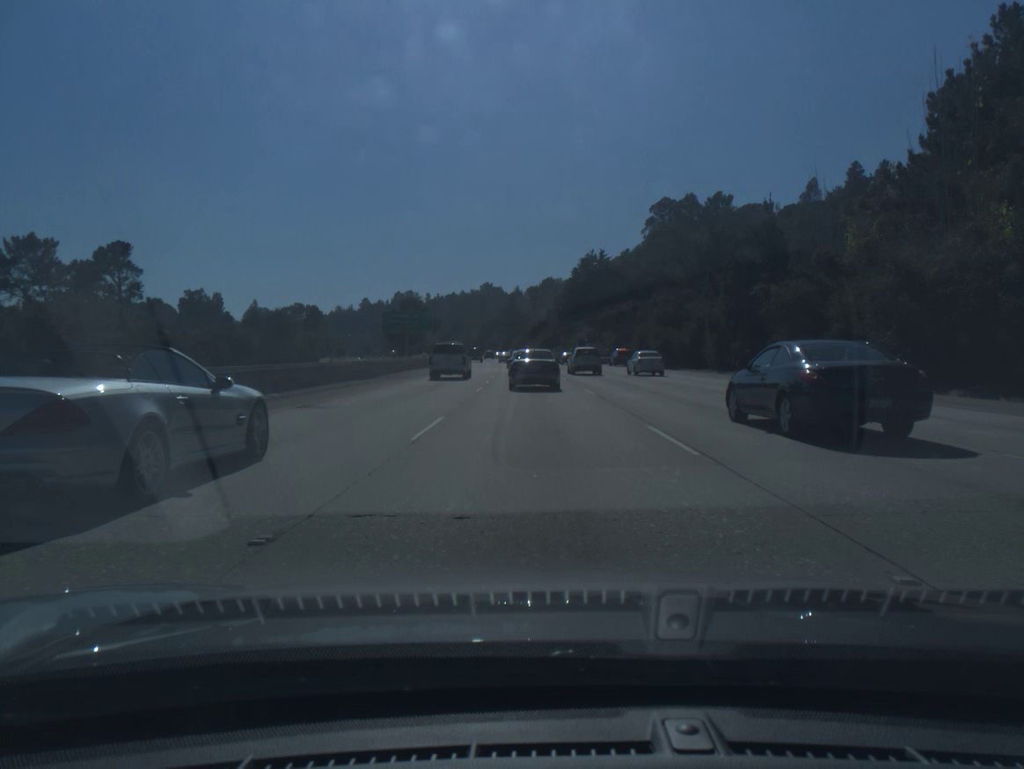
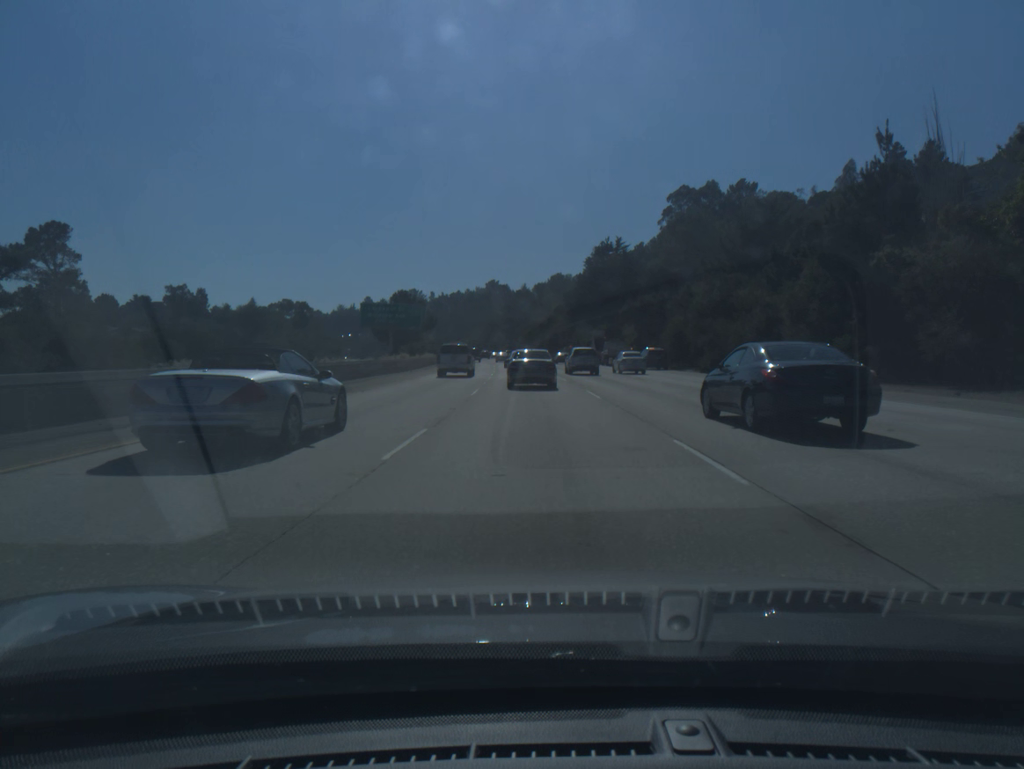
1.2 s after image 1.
(-0.1, +16.7) m; 0°
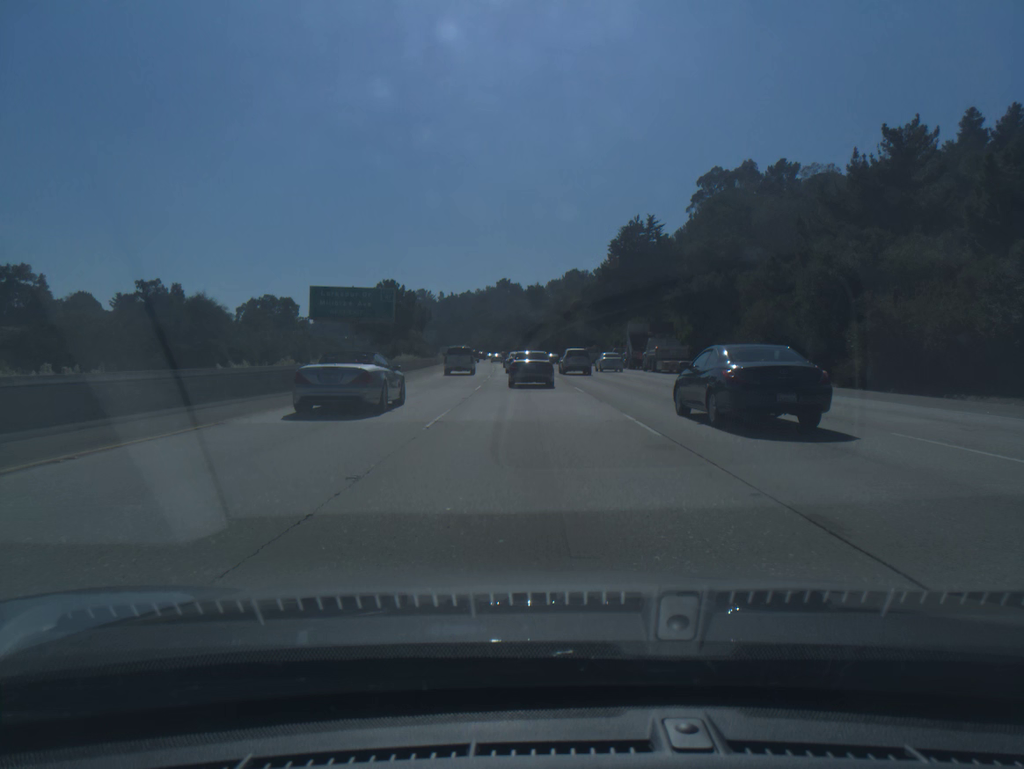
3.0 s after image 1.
(-0.2, +24.7) m; -1°
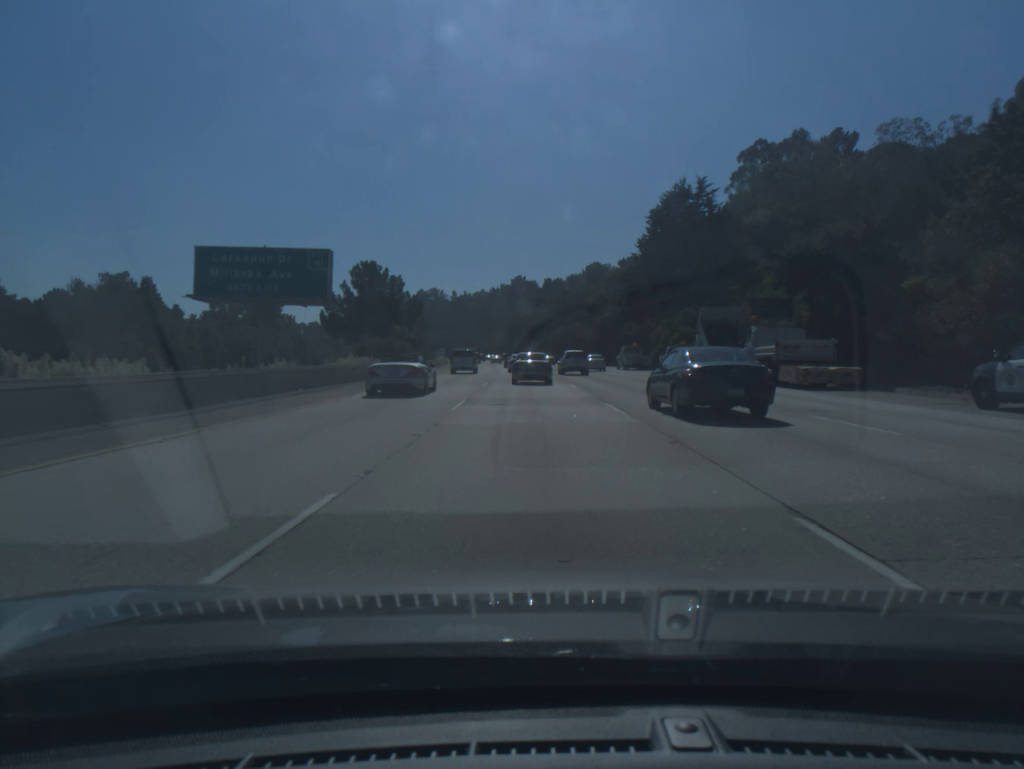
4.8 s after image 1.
(-0.3, +24.9) m; -1°
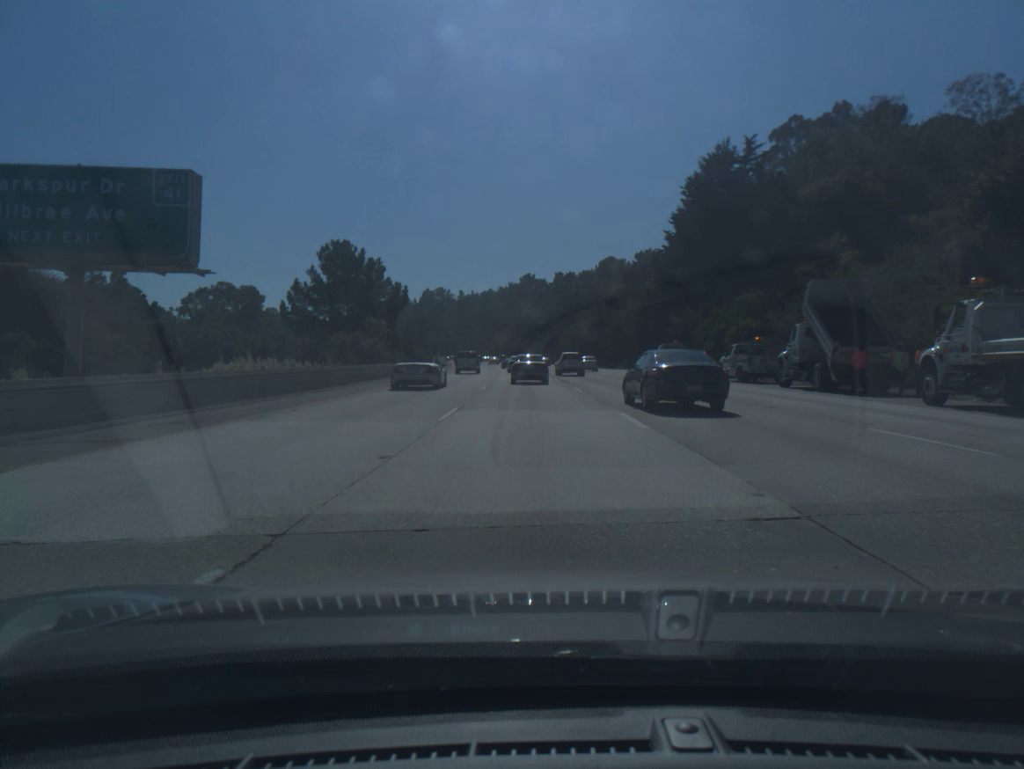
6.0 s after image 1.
(-0.1, +17.2) m; -1°
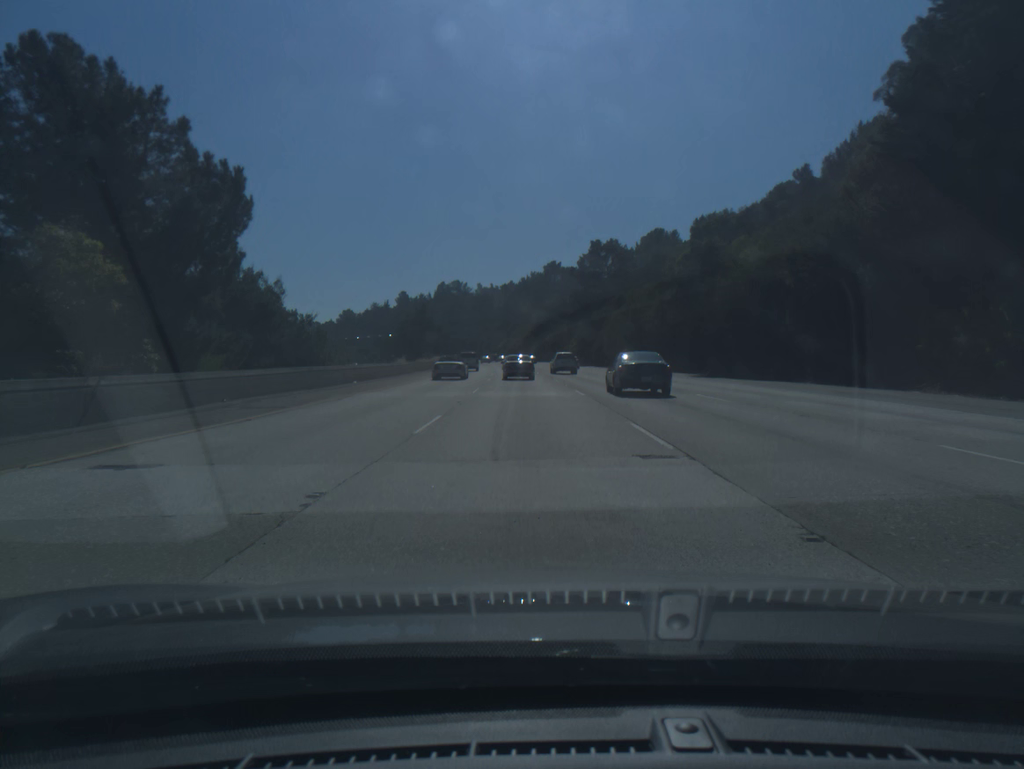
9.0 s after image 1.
(-0.7, +46.5) m; -2°
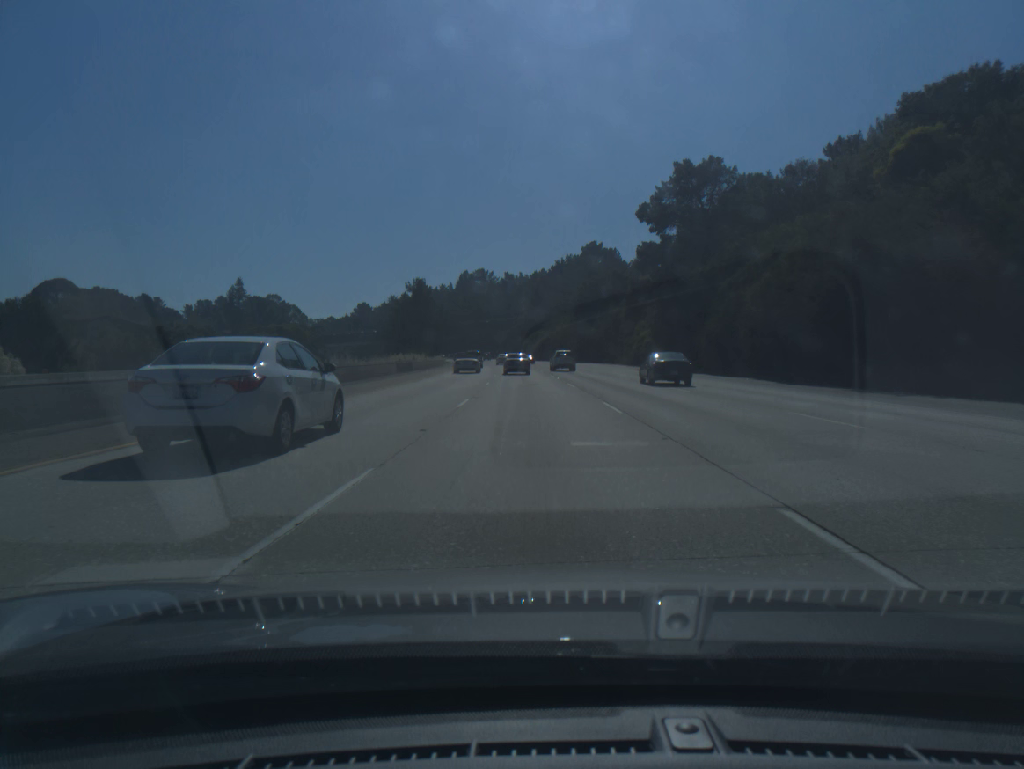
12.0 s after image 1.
(-1.2, +52.0) m; -2°
